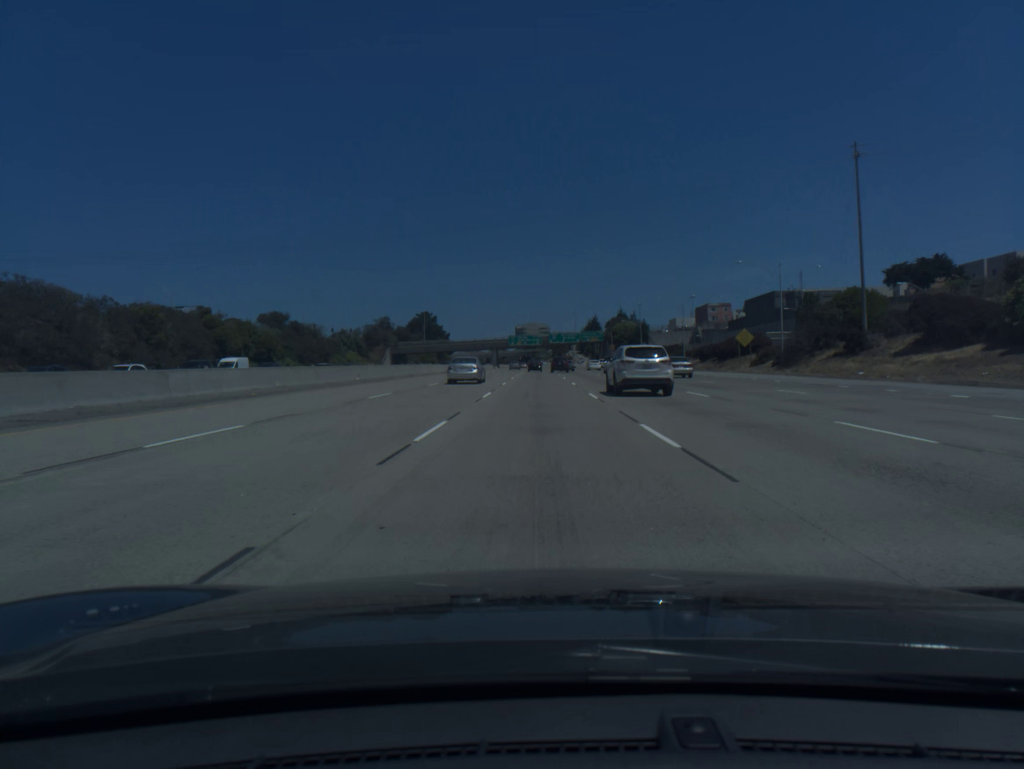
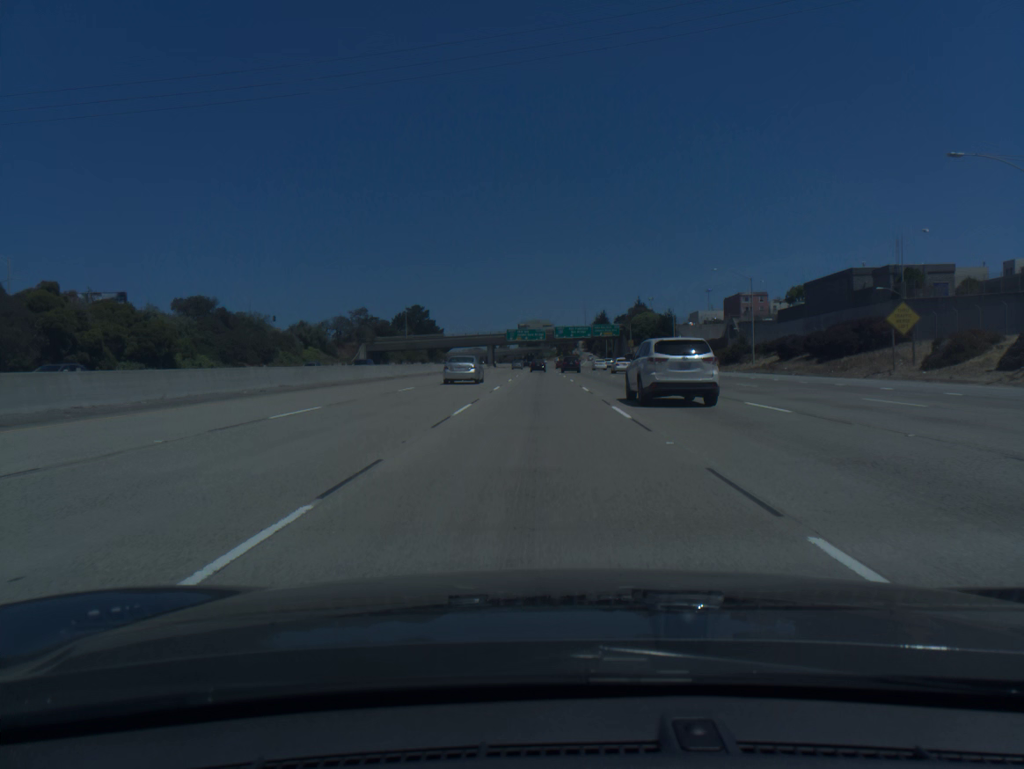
(-0.1, +37.7) m; 0°
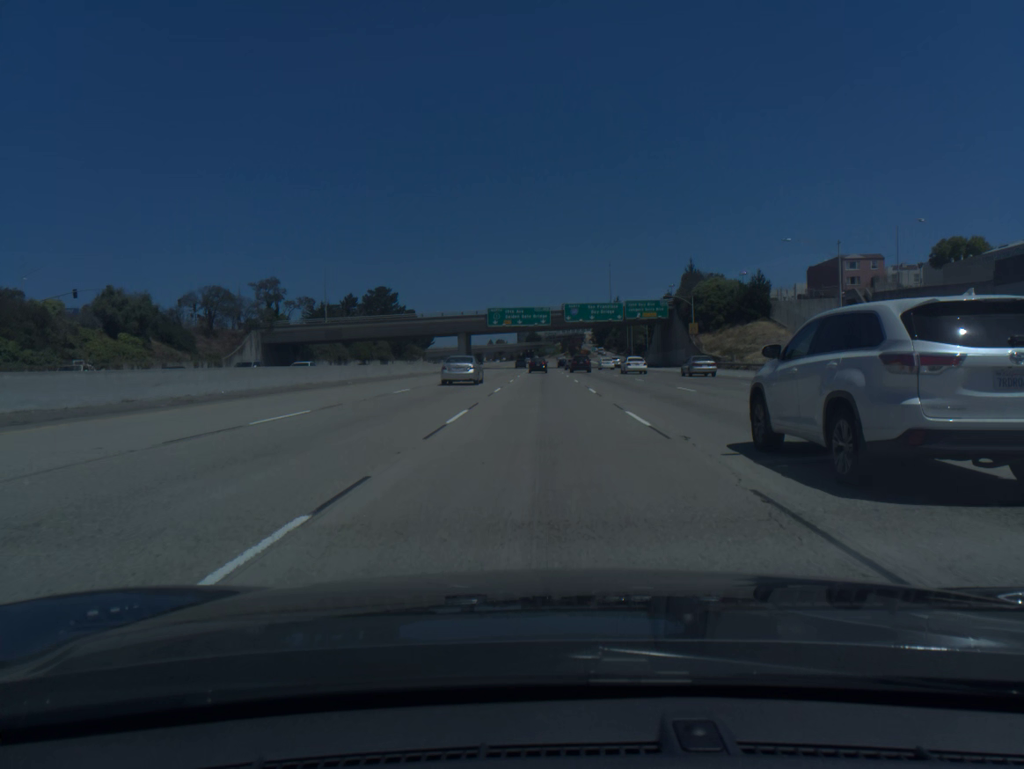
(-0.1, +72.9) m; 0°
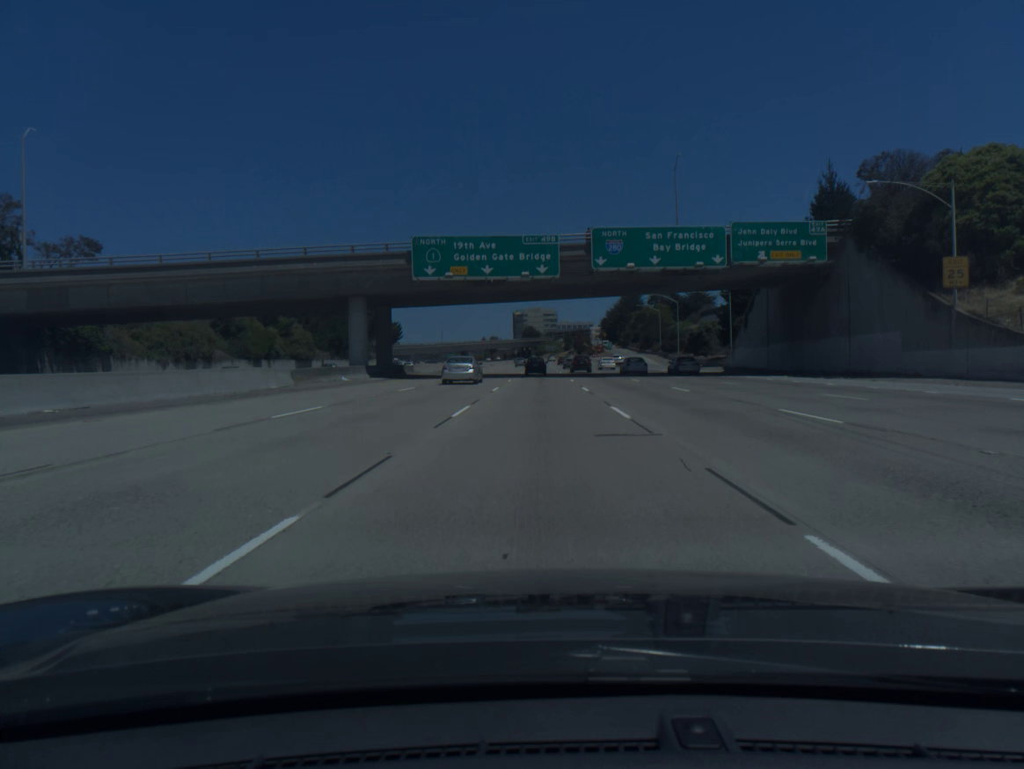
(+0.1, +69.7) m; 0°
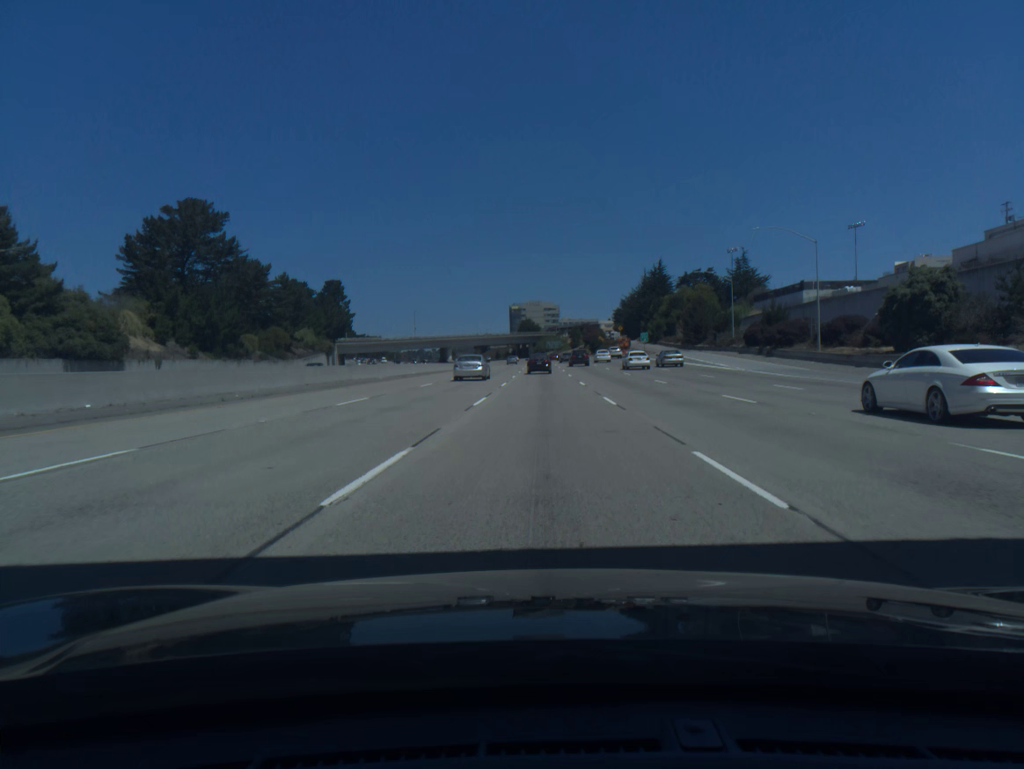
(-0.2, +66.8) m; 0°
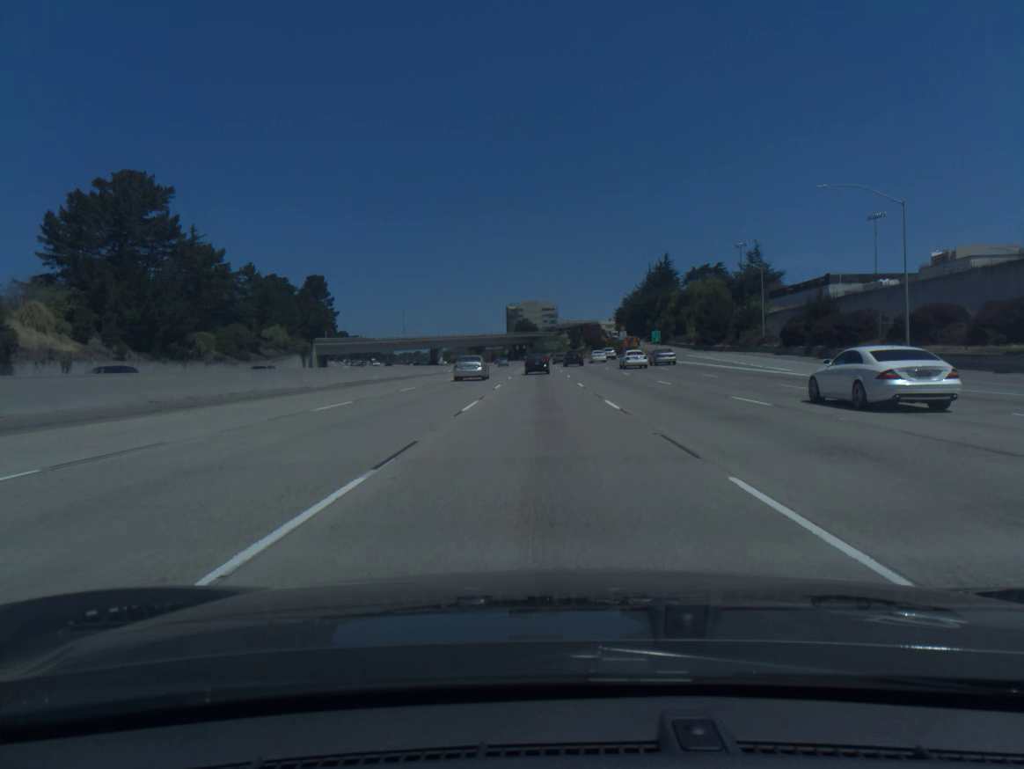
(0.0, +16.3) m; 0°
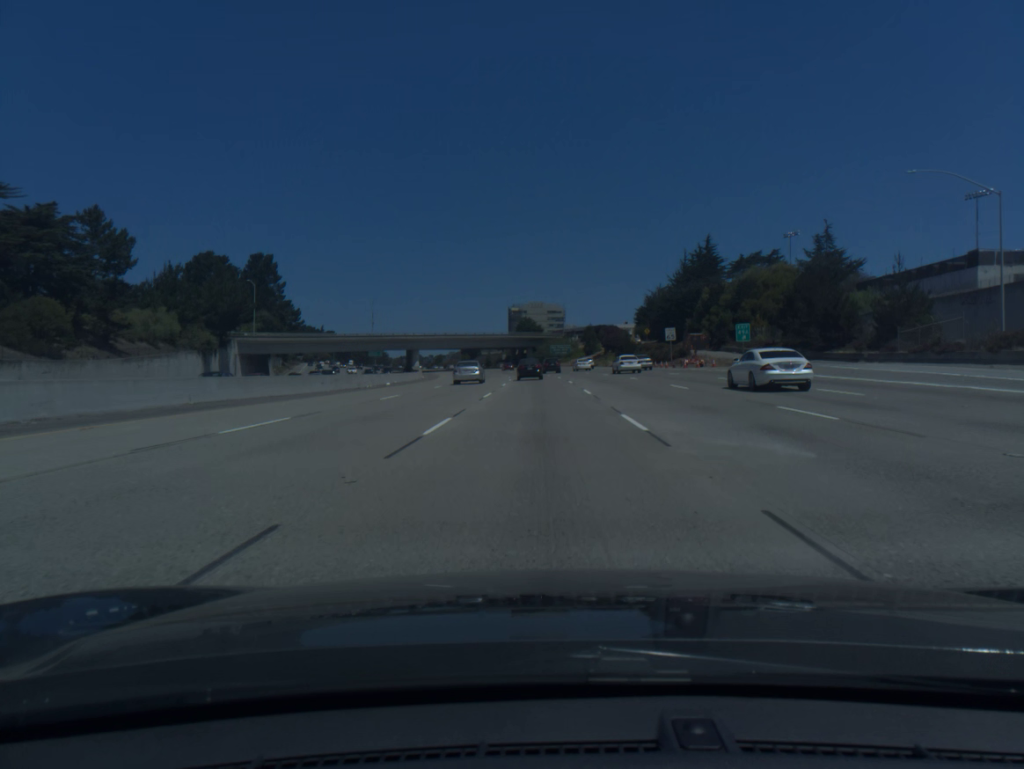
(-0.1, +48.3) m; 0°
